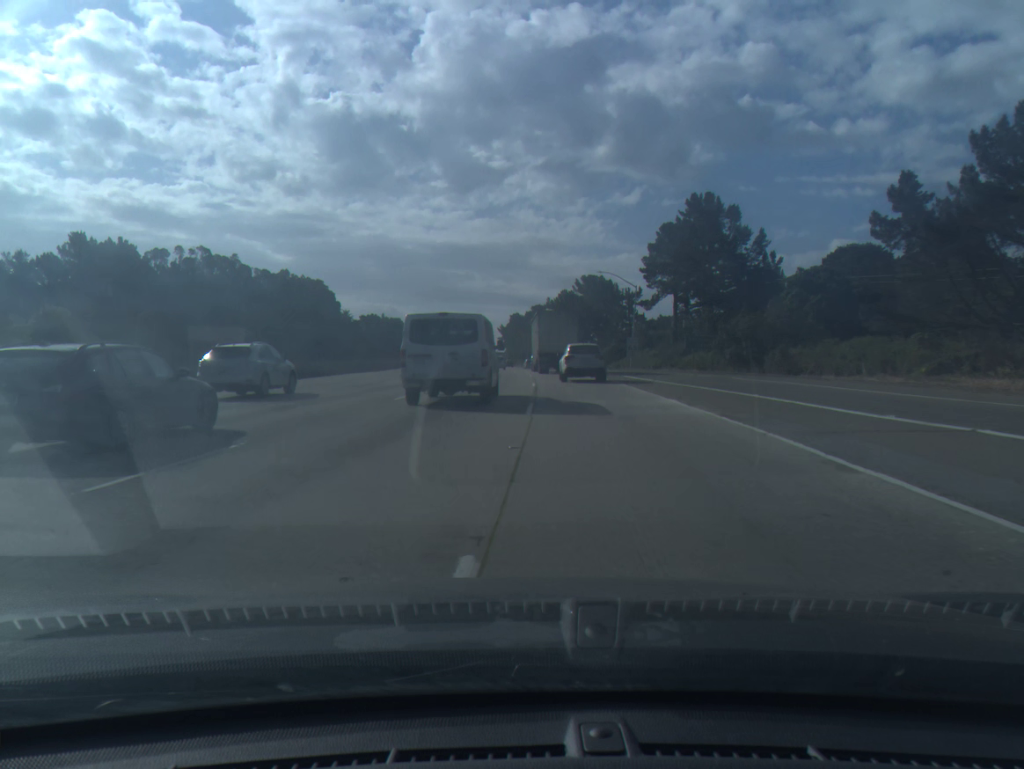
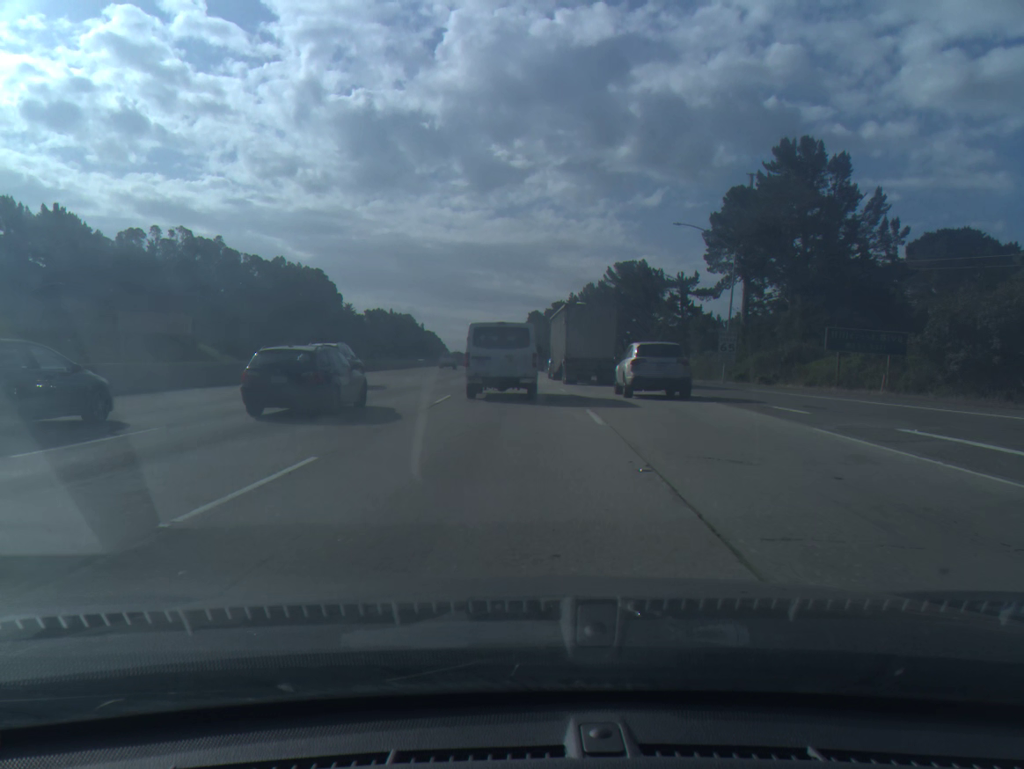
(-0.5, +30.7) m; -1°
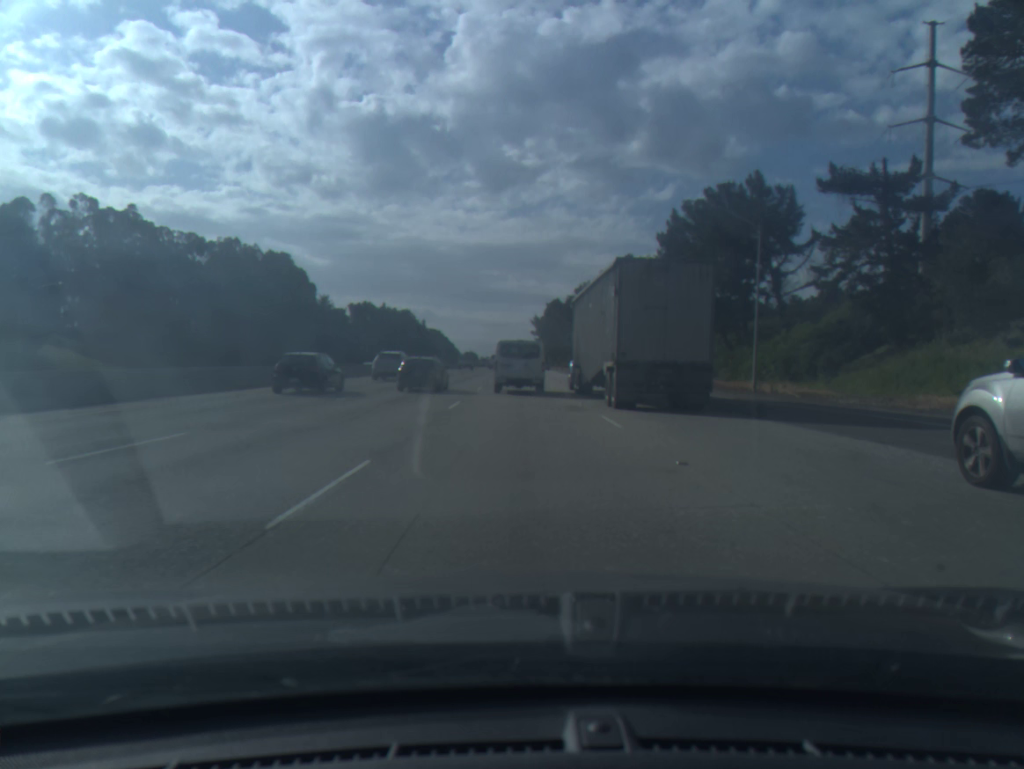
(-0.4, +58.5) m; -1°
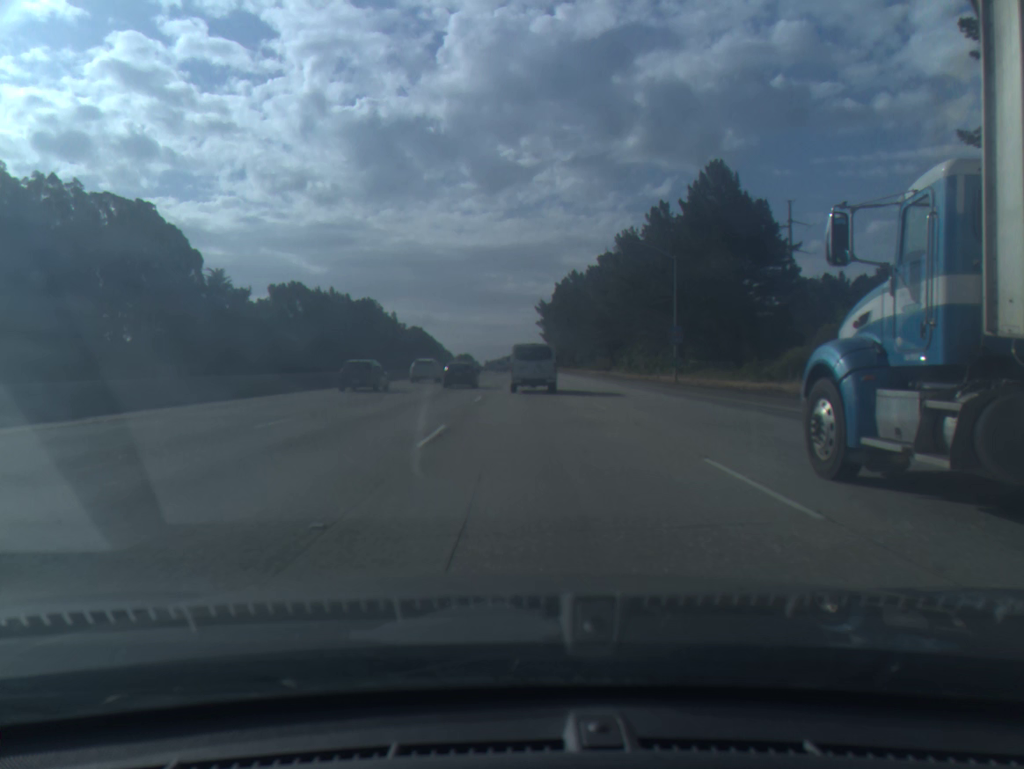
(-0.5, +81.3) m; 0°
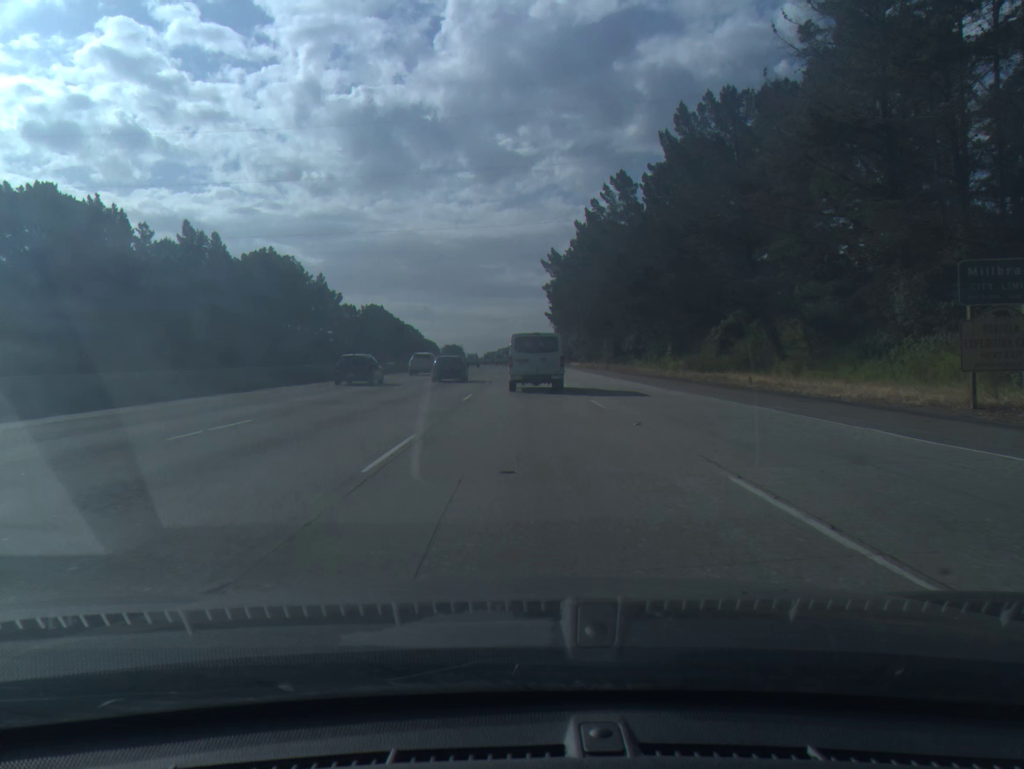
(+0.2, +90.1) m; 0°
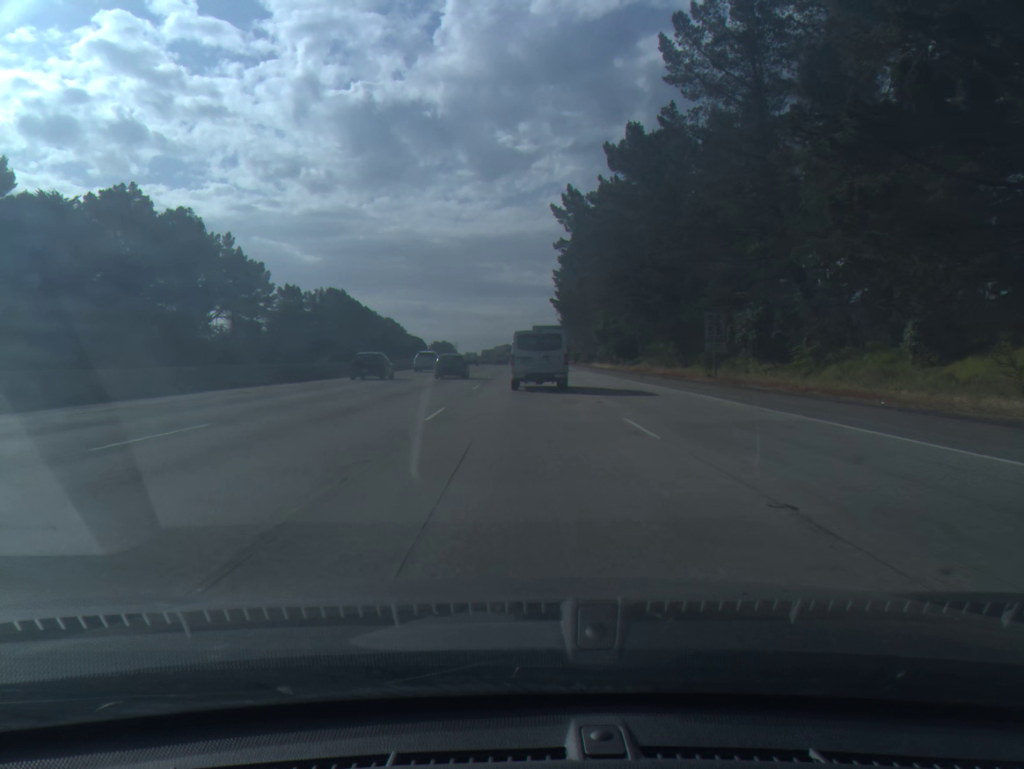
(0.0, +52.3) m; 0°
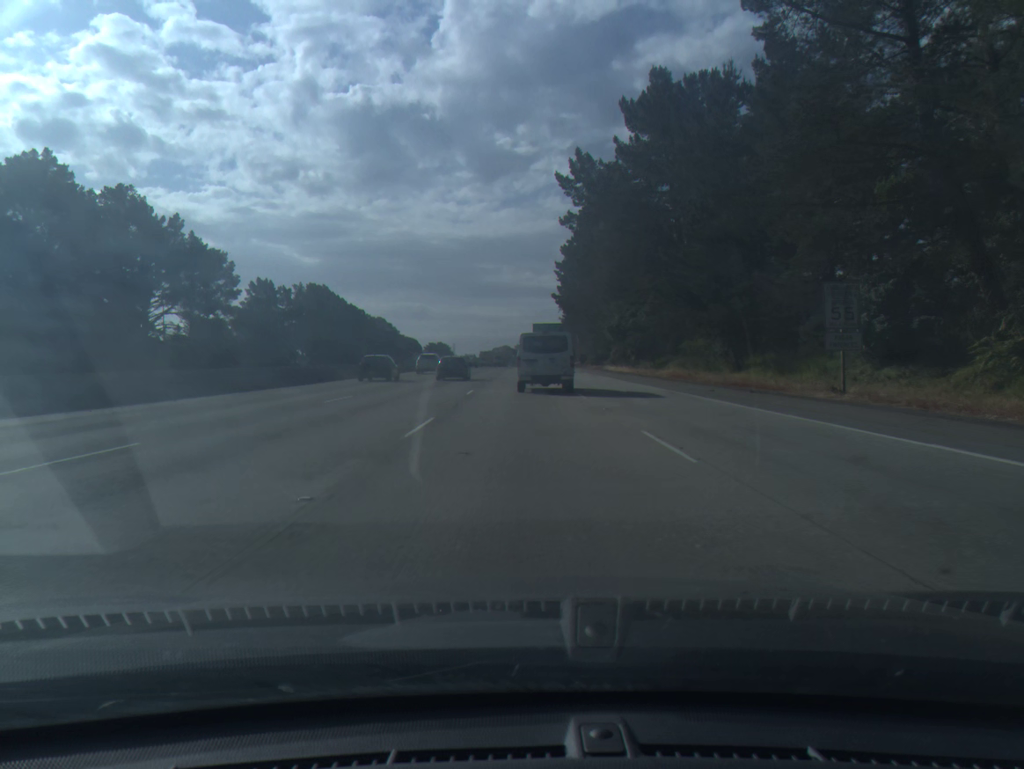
(0.0, +17.0) m; 0°
